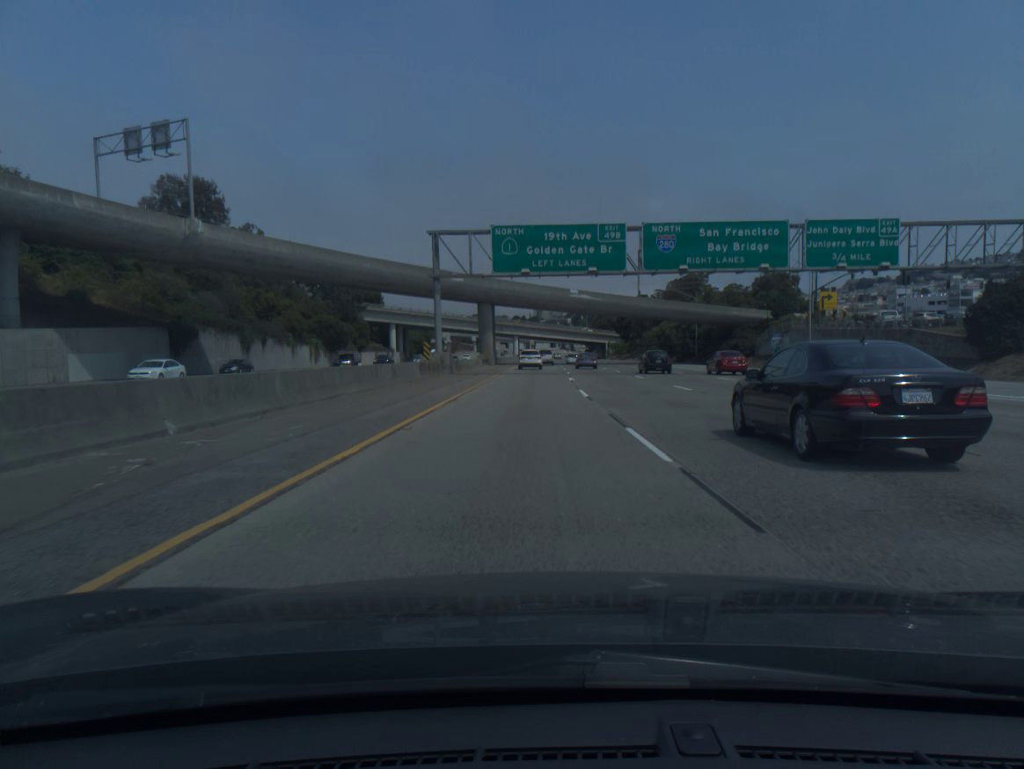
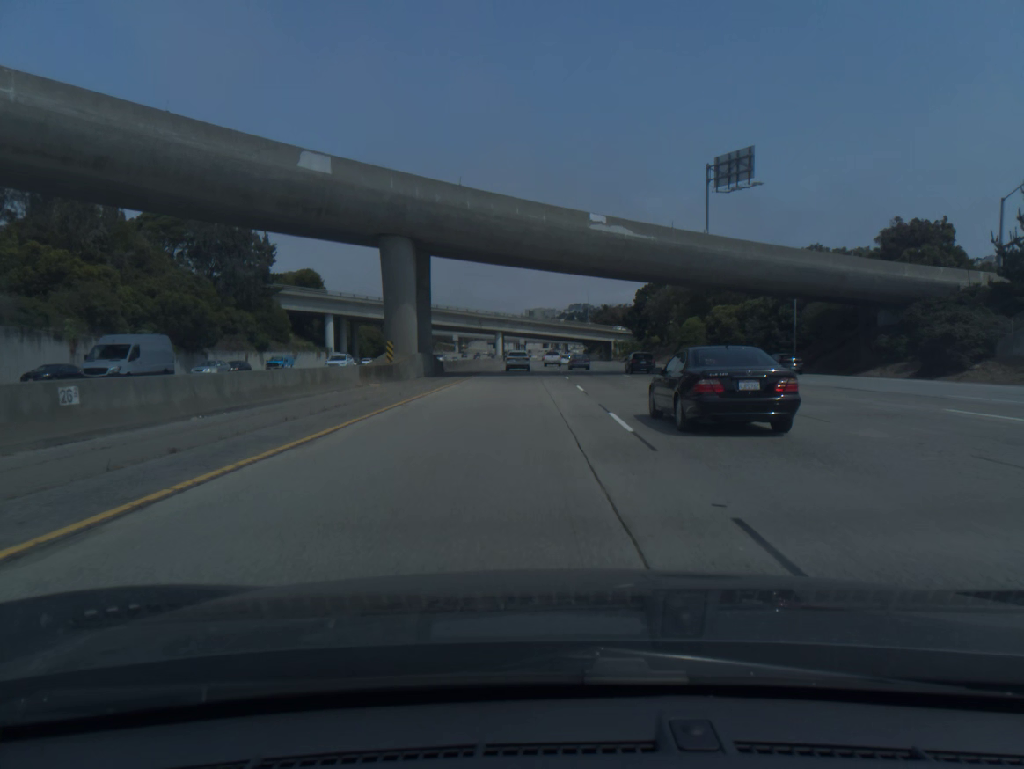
(+0.5, +52.6) m; +1°
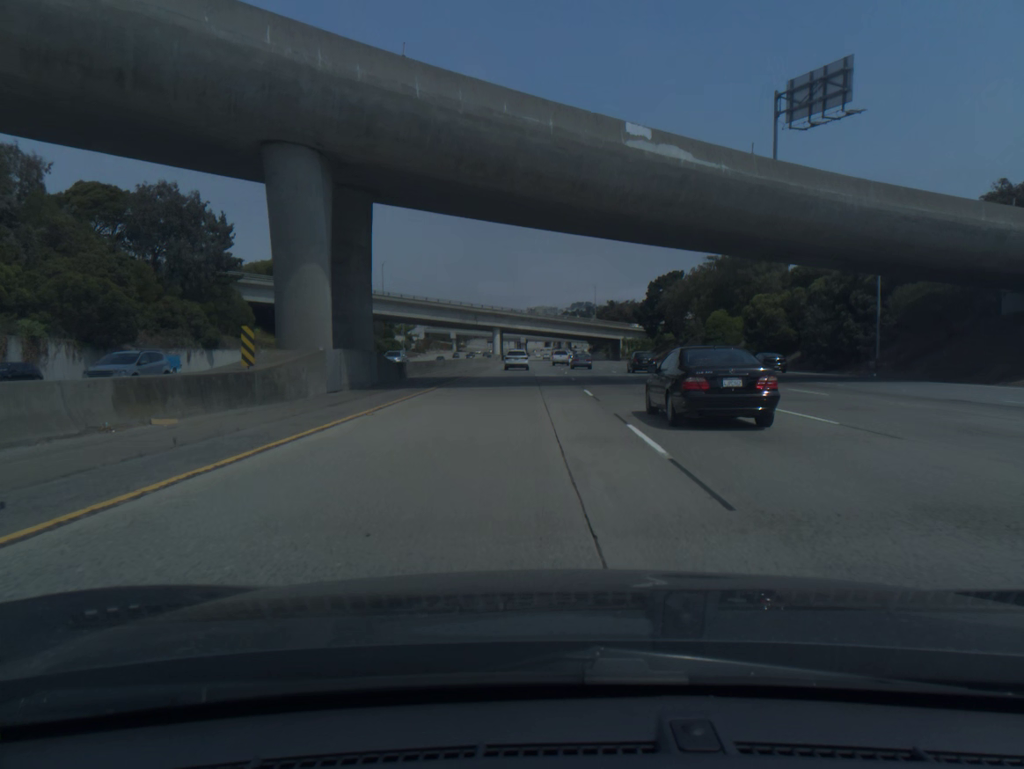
(0.0, +17.5) m; 0°
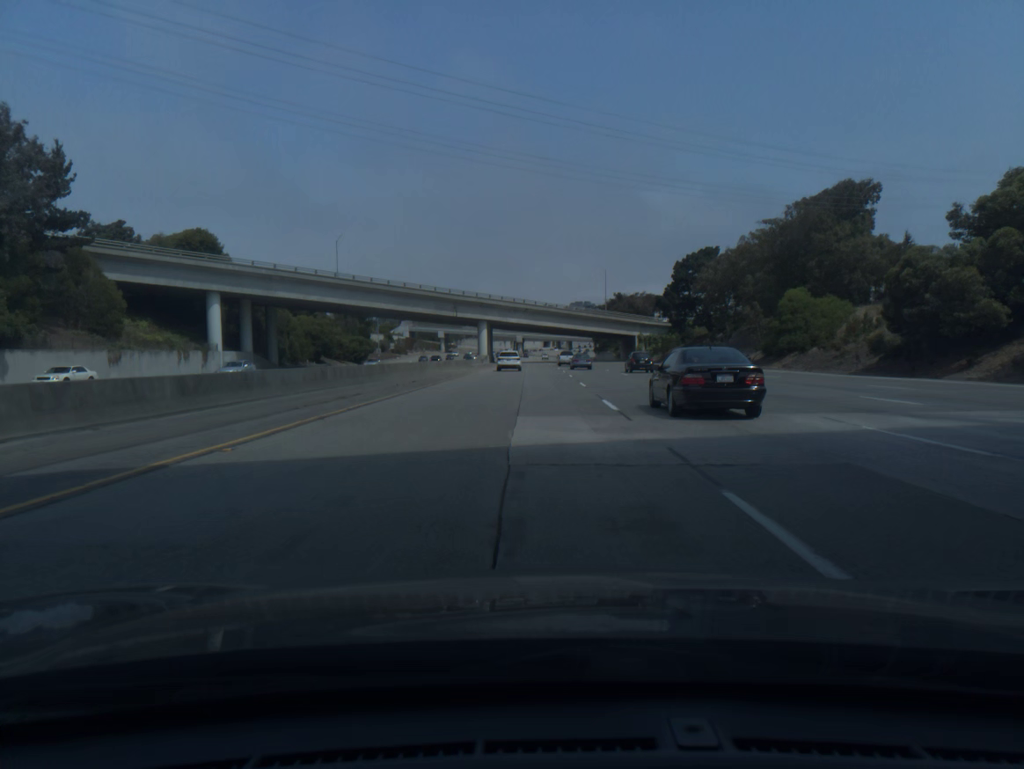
(+0.1, +35.0) m; 0°
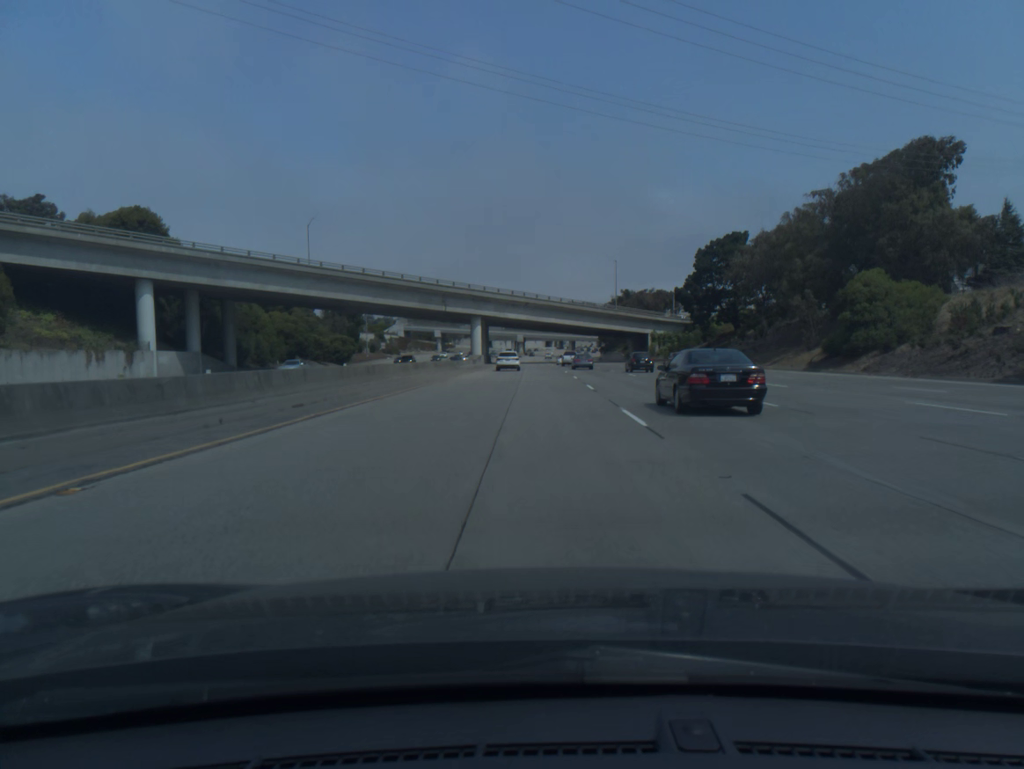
(0.0, +17.6) m; 0°
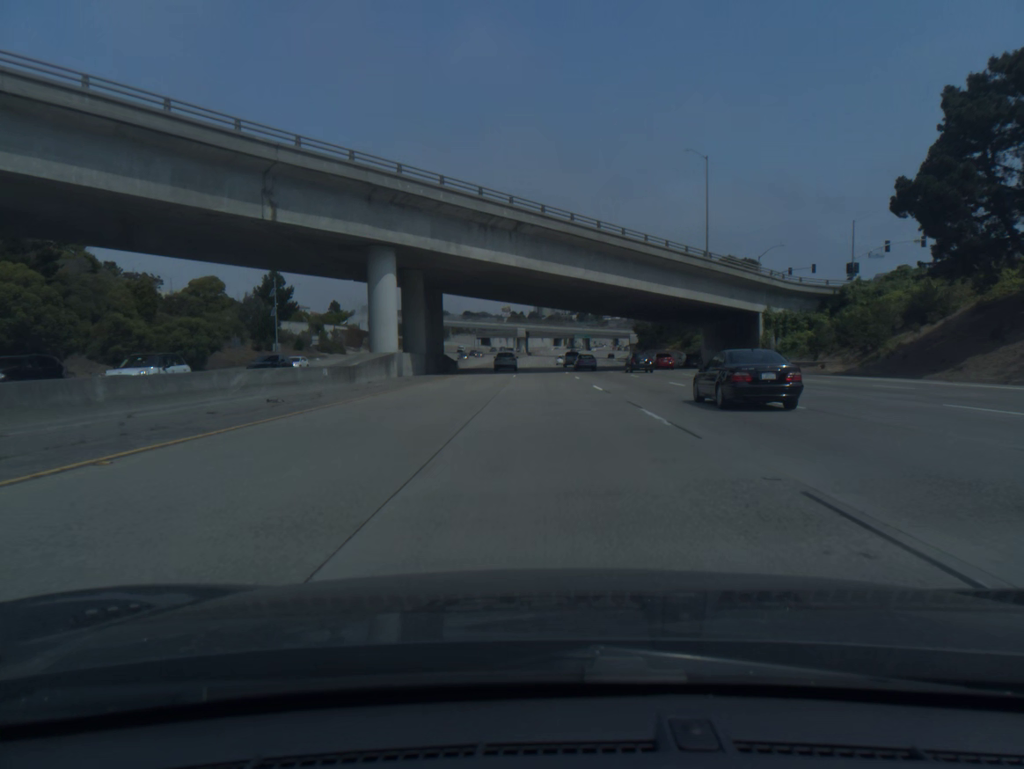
(-0.4, +71.2) m; -1°
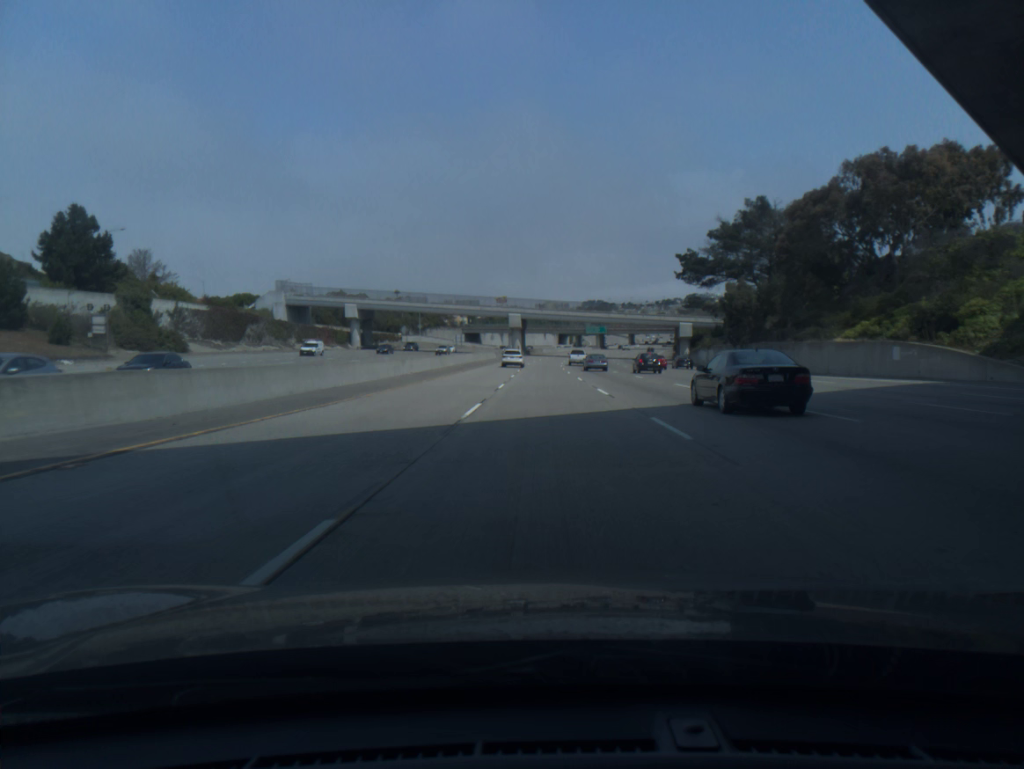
(-0.3, +73.3) m; 0°
